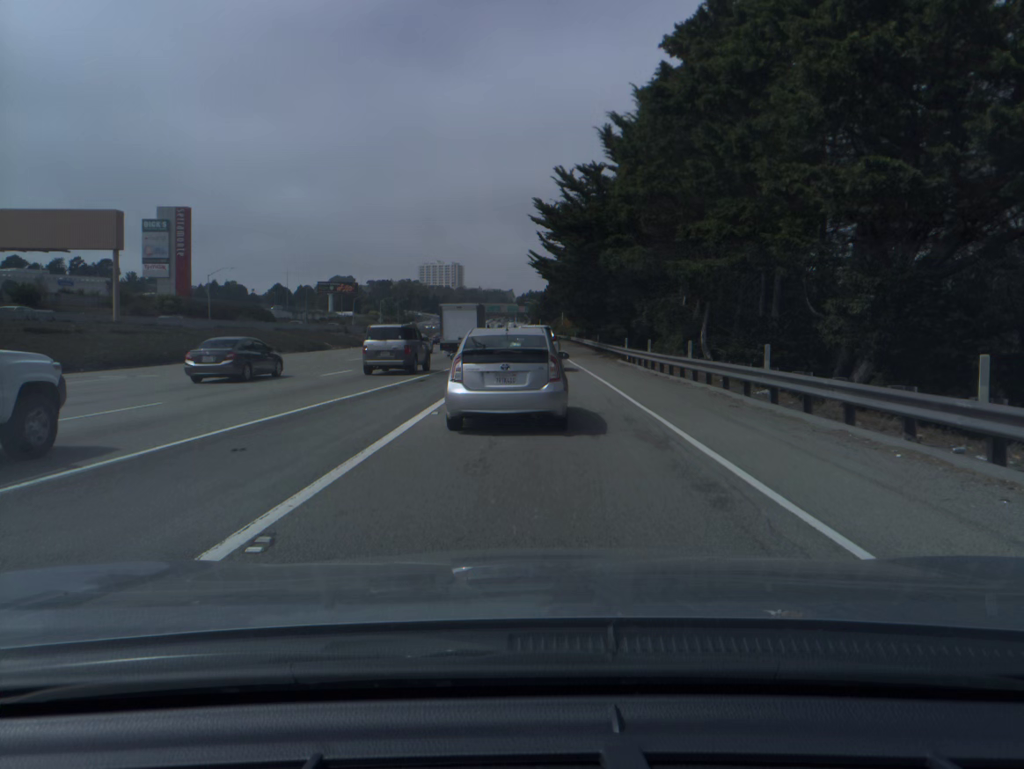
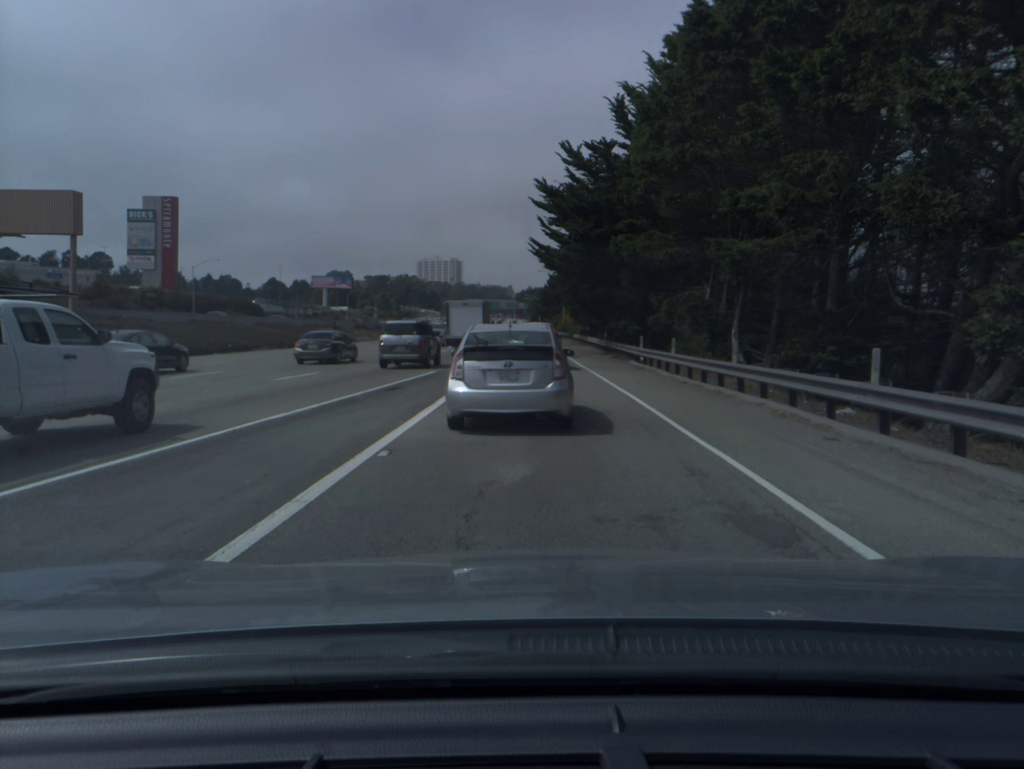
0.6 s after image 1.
(0.0, +4.9) m; 0°
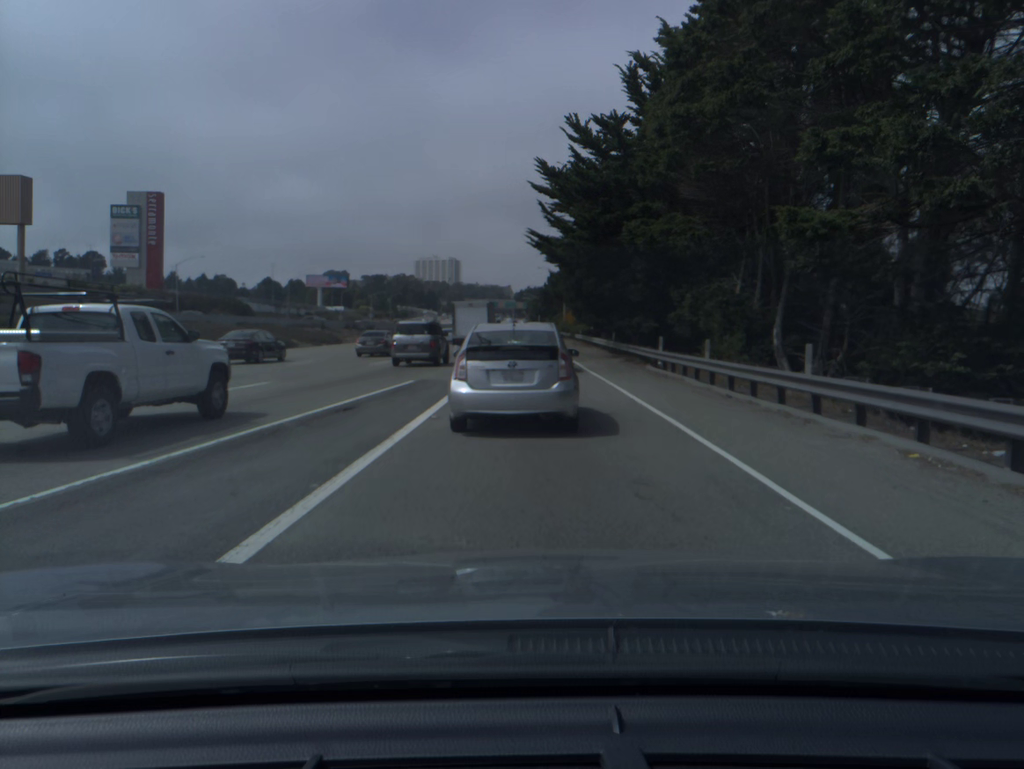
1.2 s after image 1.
(0.0, +4.9) m; 0°
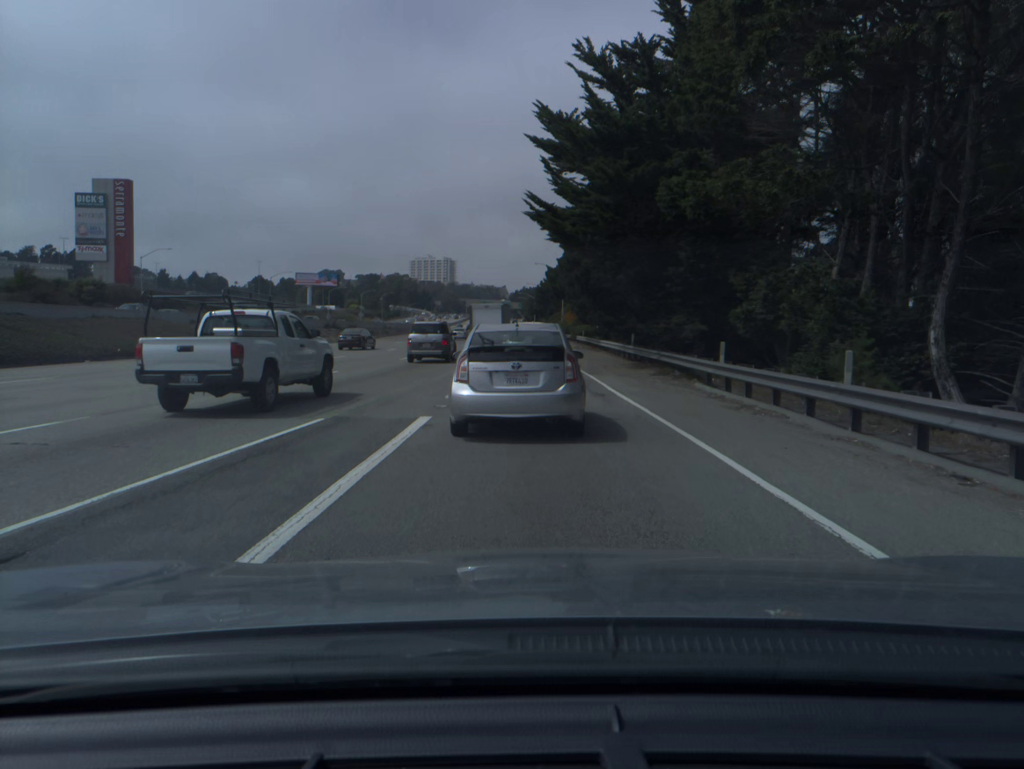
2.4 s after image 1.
(0.0, +9.7) m; 0°
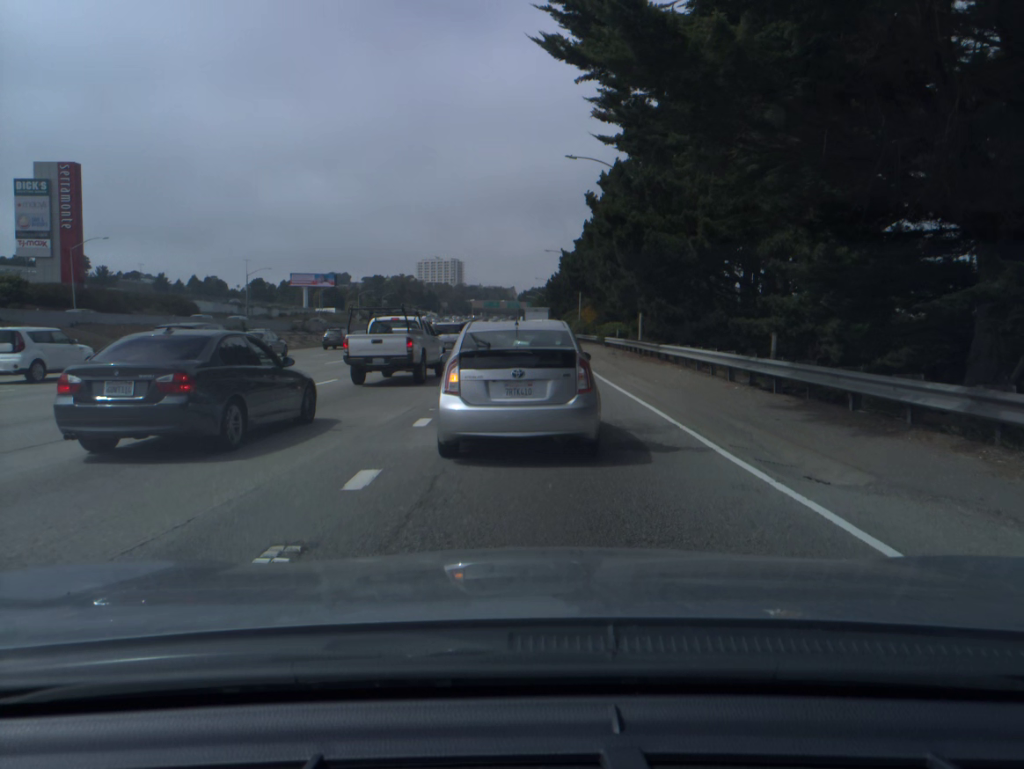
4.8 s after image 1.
(0.0, +18.7) m; 0°
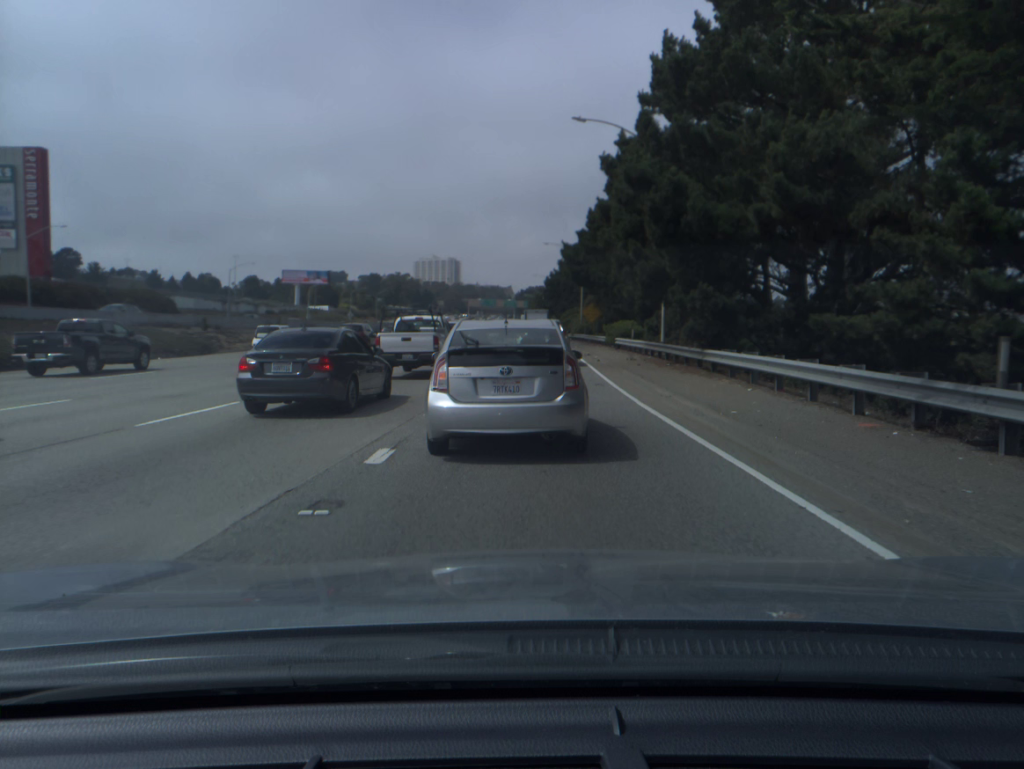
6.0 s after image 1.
(0.0, +7.7) m; 0°
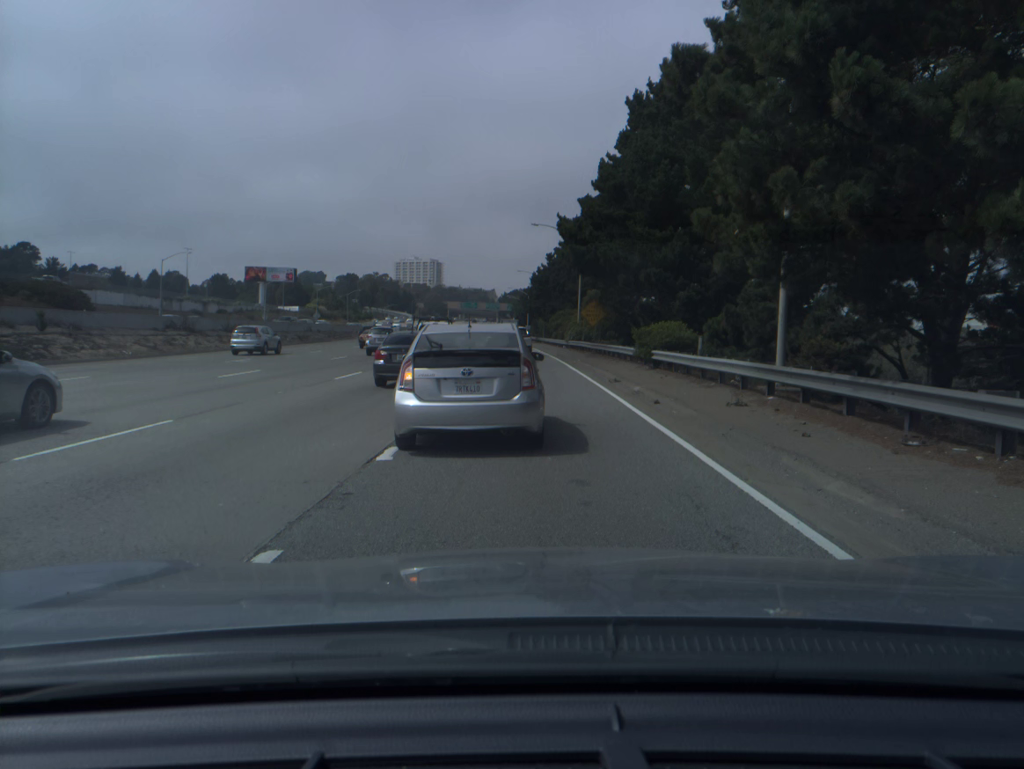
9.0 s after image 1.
(+0.1, +17.4) m; +1°
